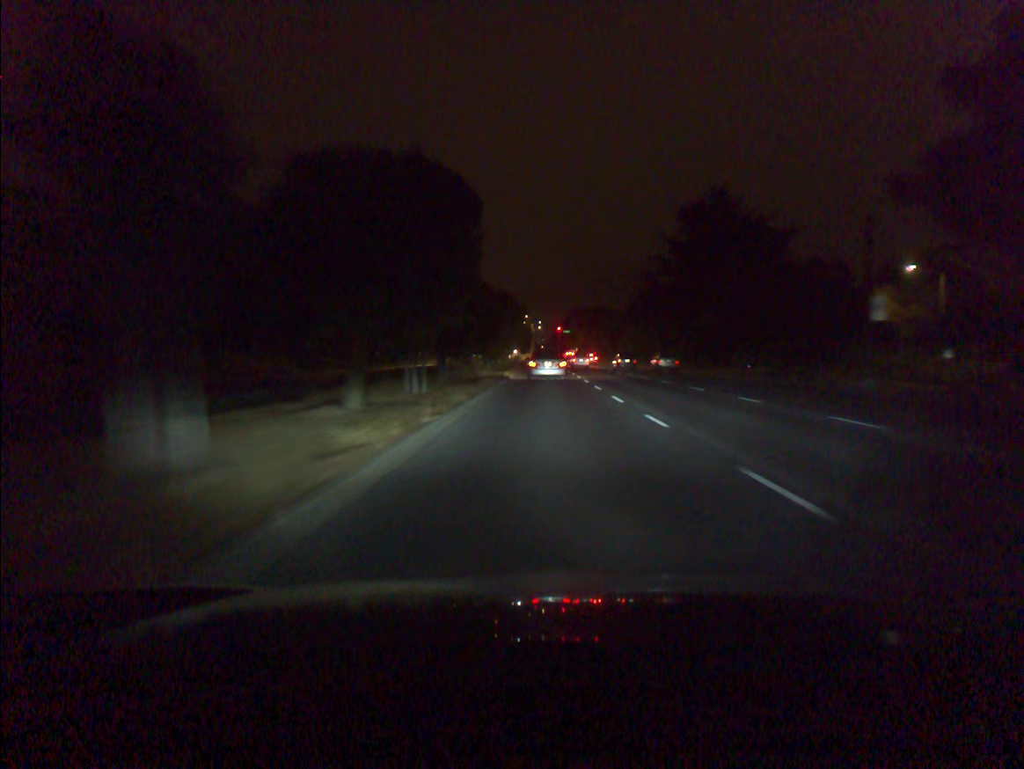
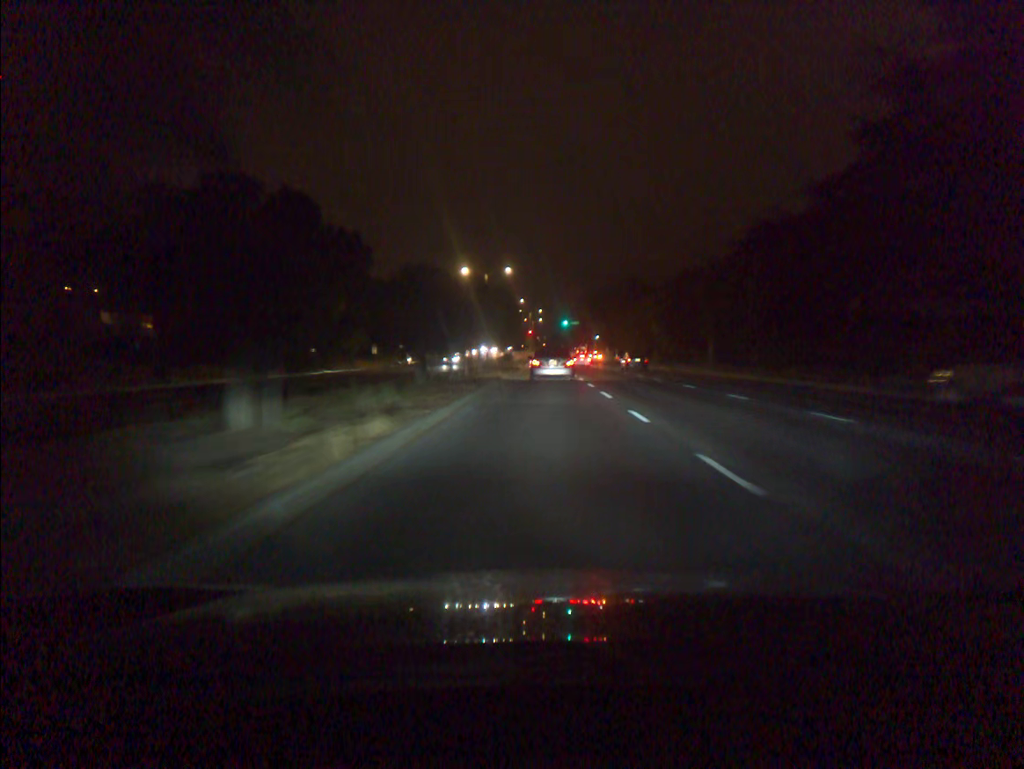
(+0.1, +49.9) m; 0°
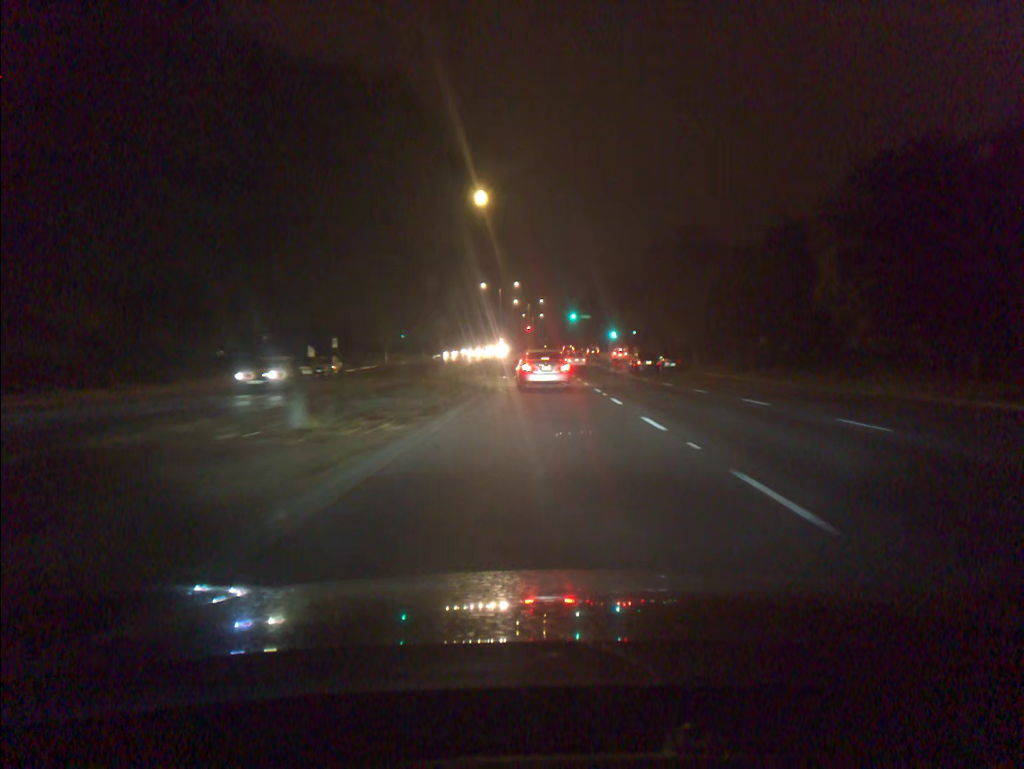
(-0.2, +37.0) m; 0°
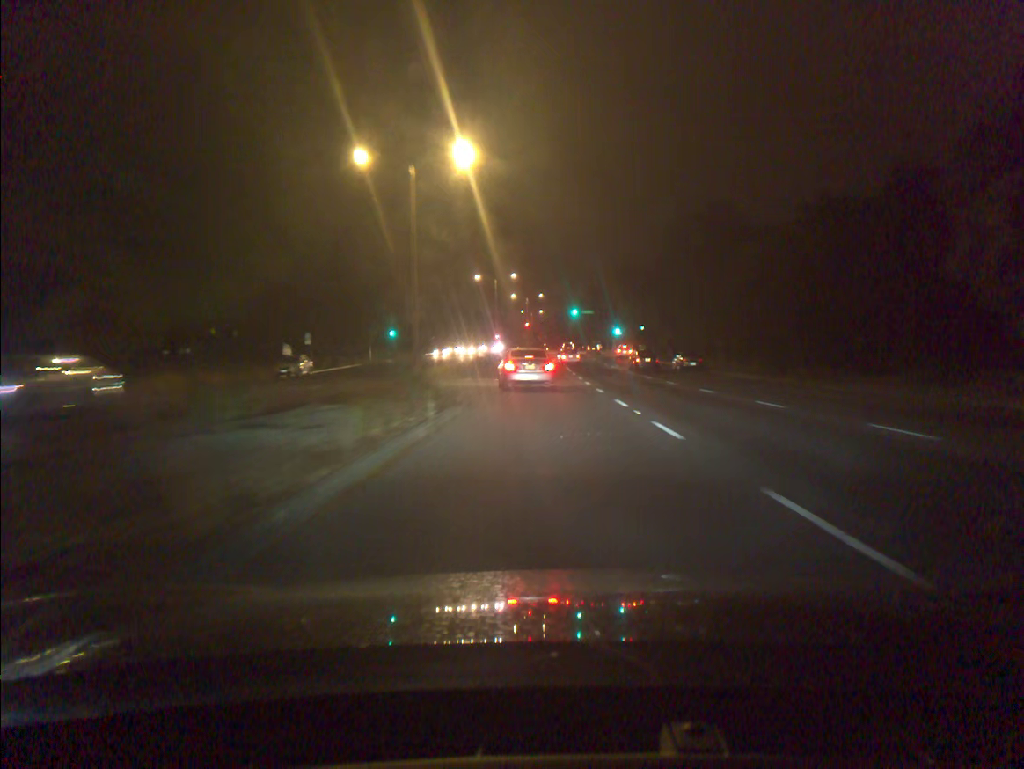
(0.0, +8.5) m; 0°
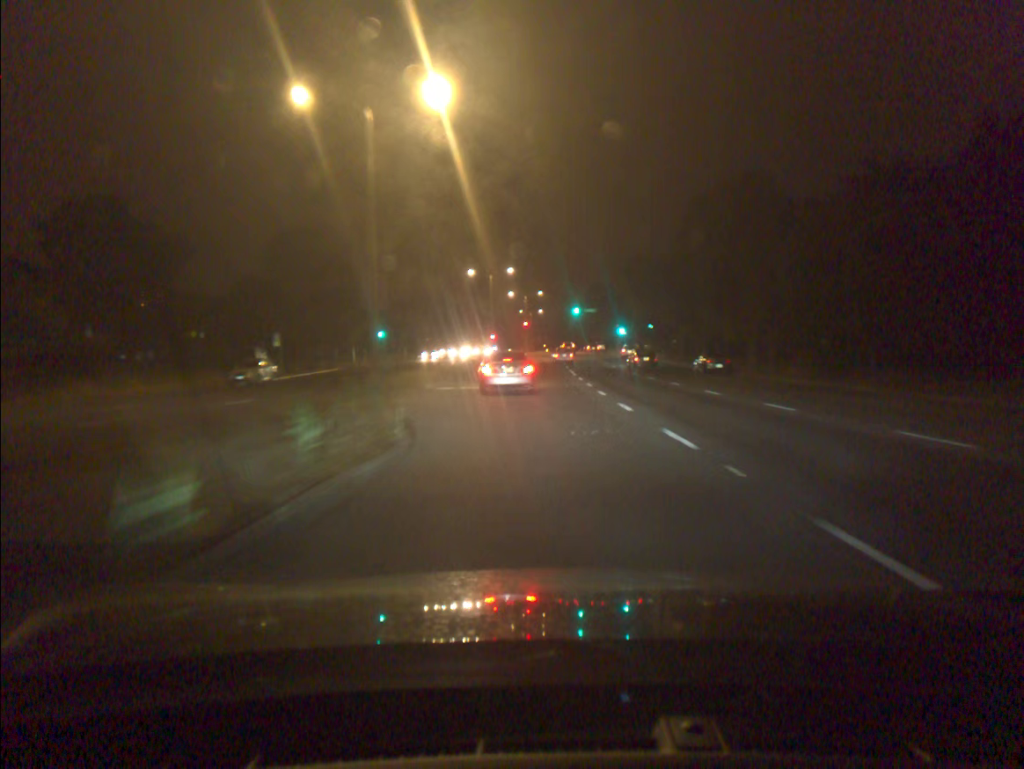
(0.0, +8.3) m; 0°
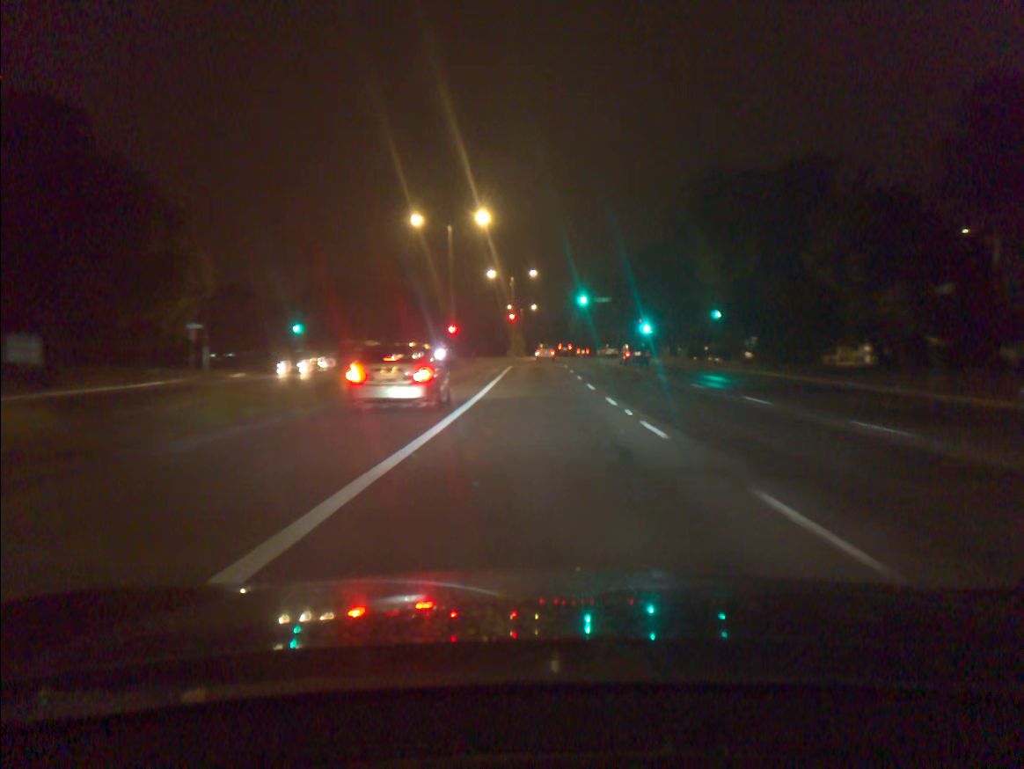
(0.0, +35.0) m; 0°
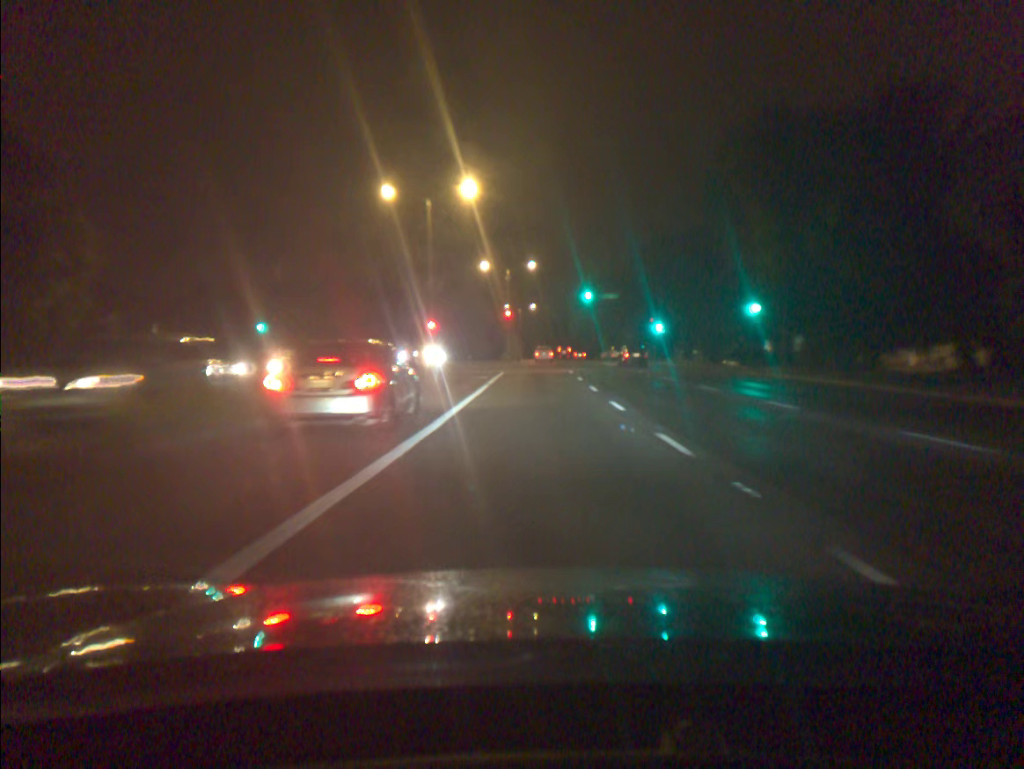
(0.0, +9.4) m; 0°
